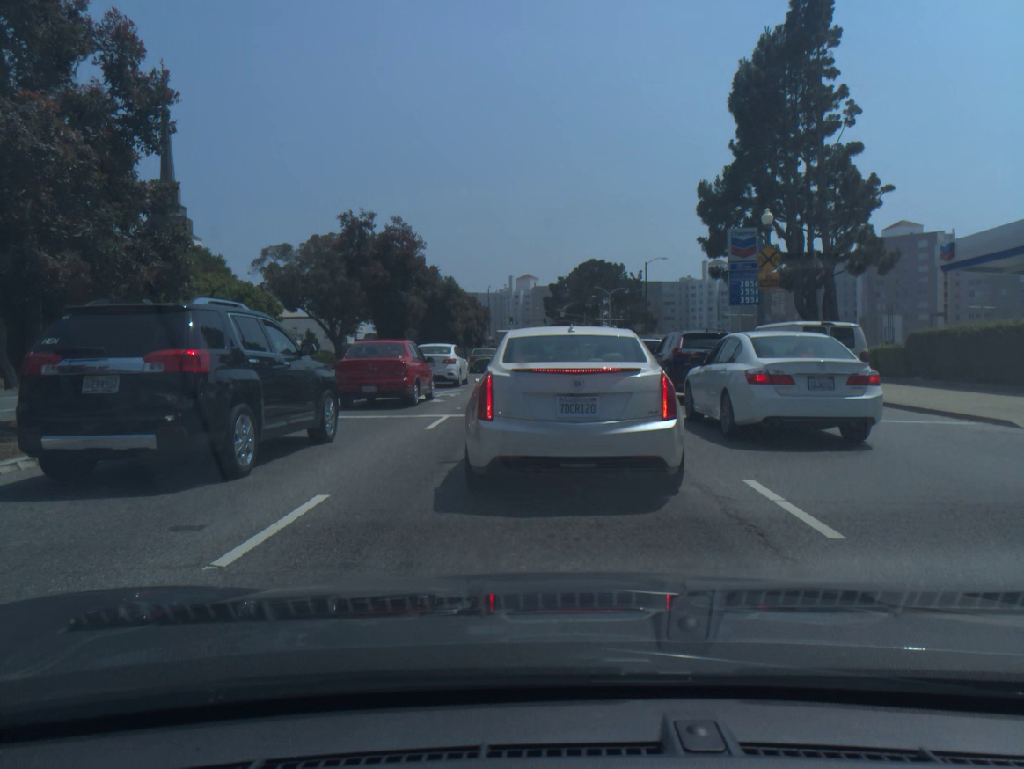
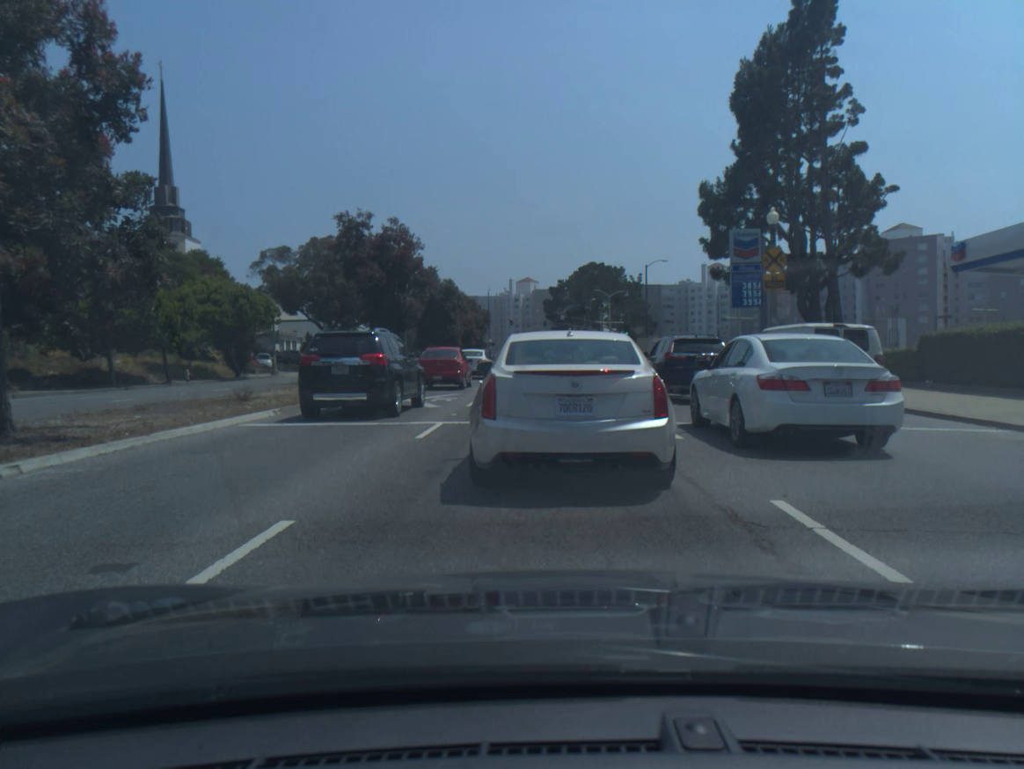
(0.0, +1.0) m; 0°
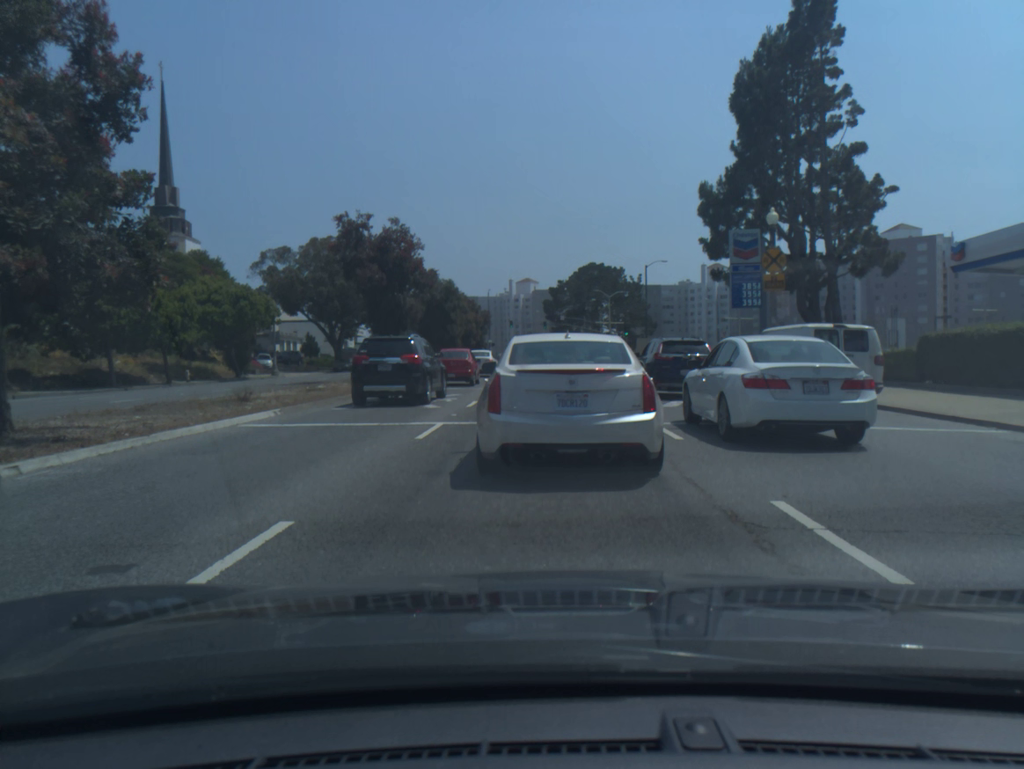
(0.0, 0.0) m; 0°
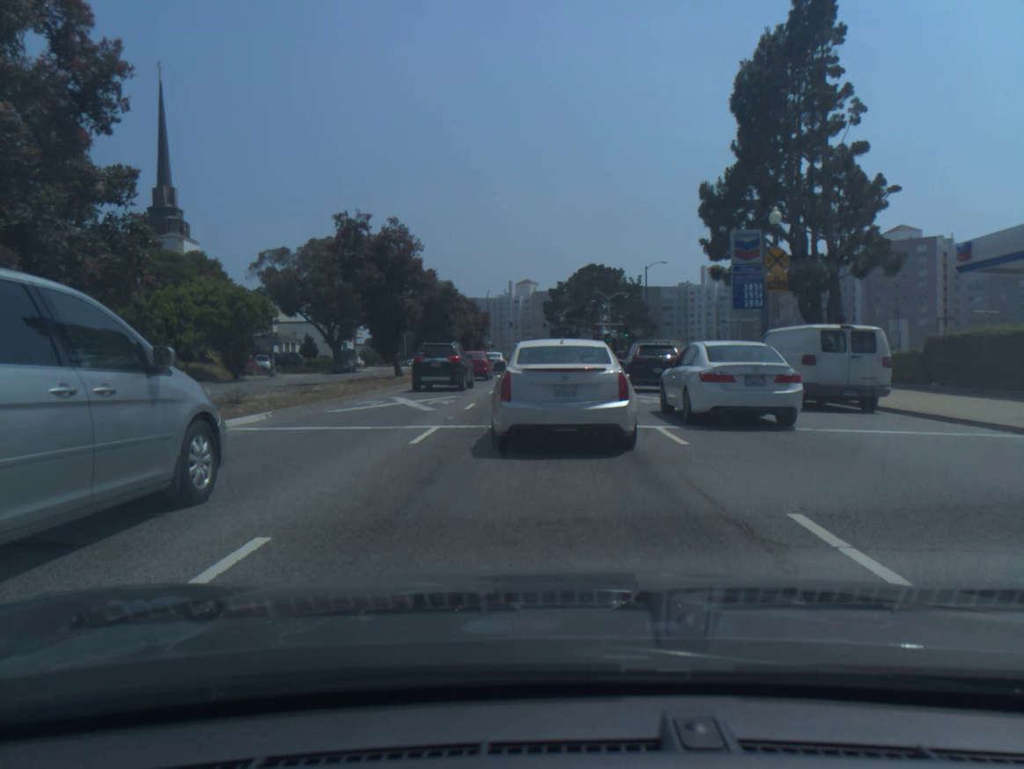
(0.0, +0.4) m; 0°
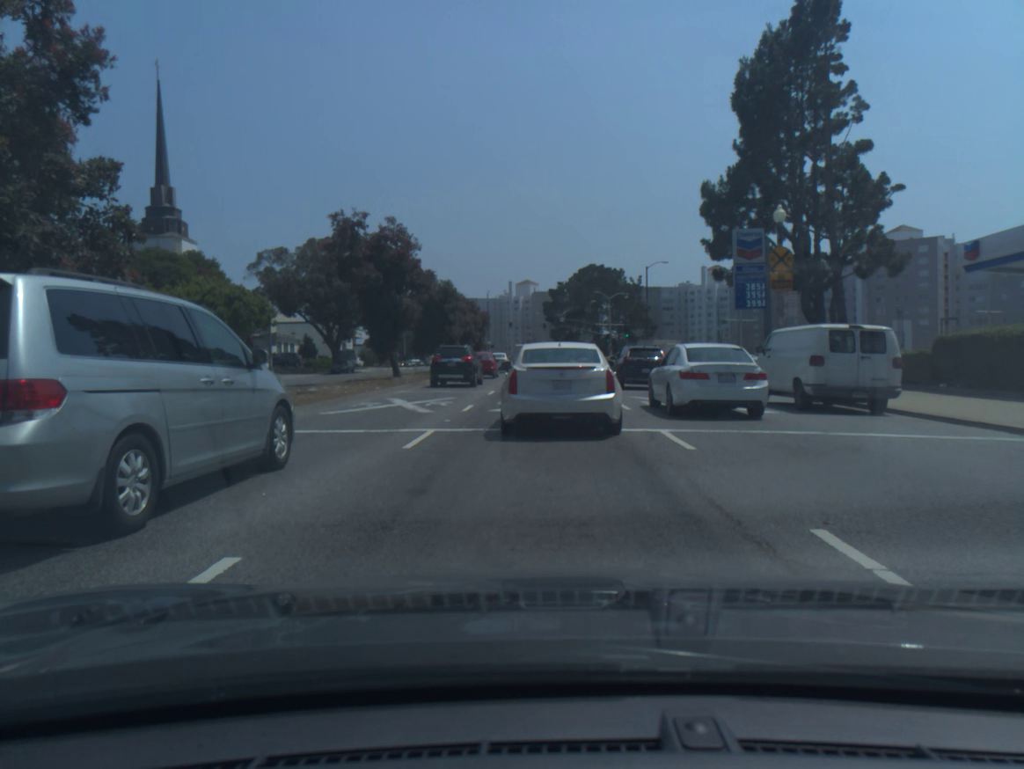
(0.0, +0.5) m; 0°
